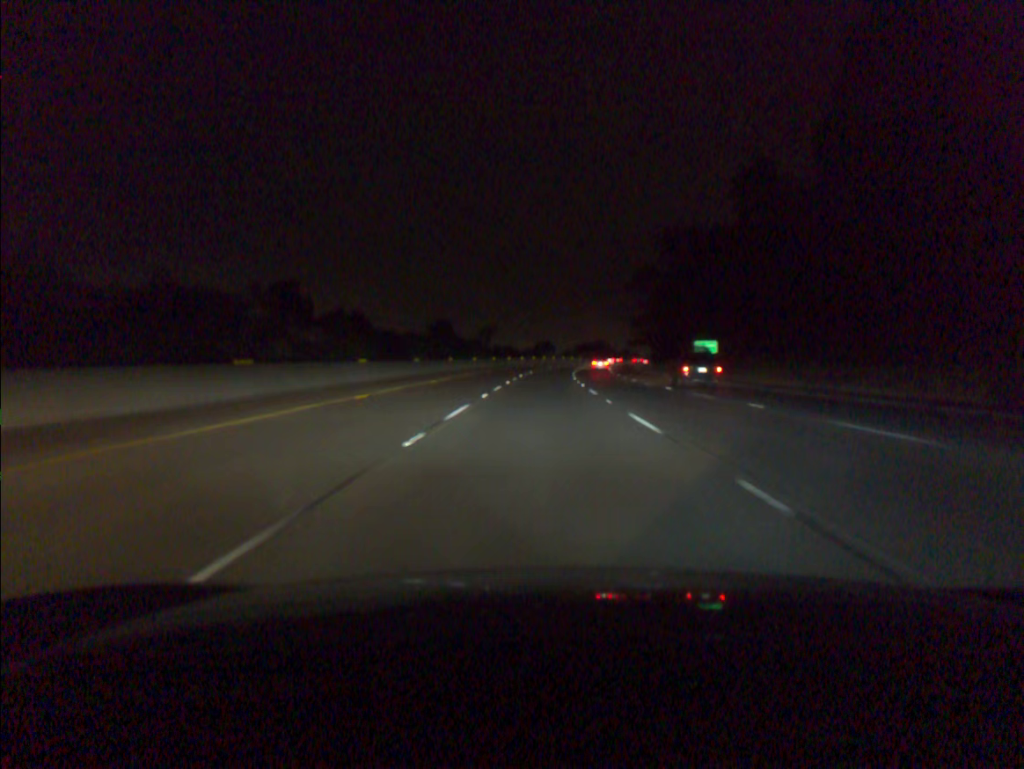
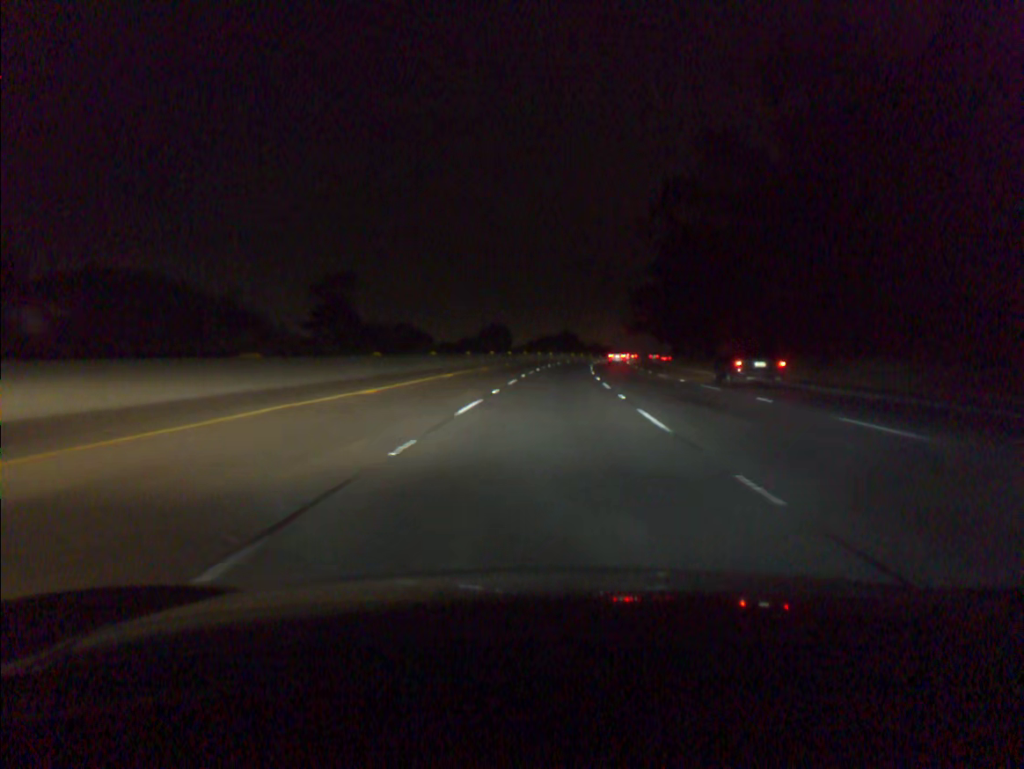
(+1.4, +73.3) m; +3°
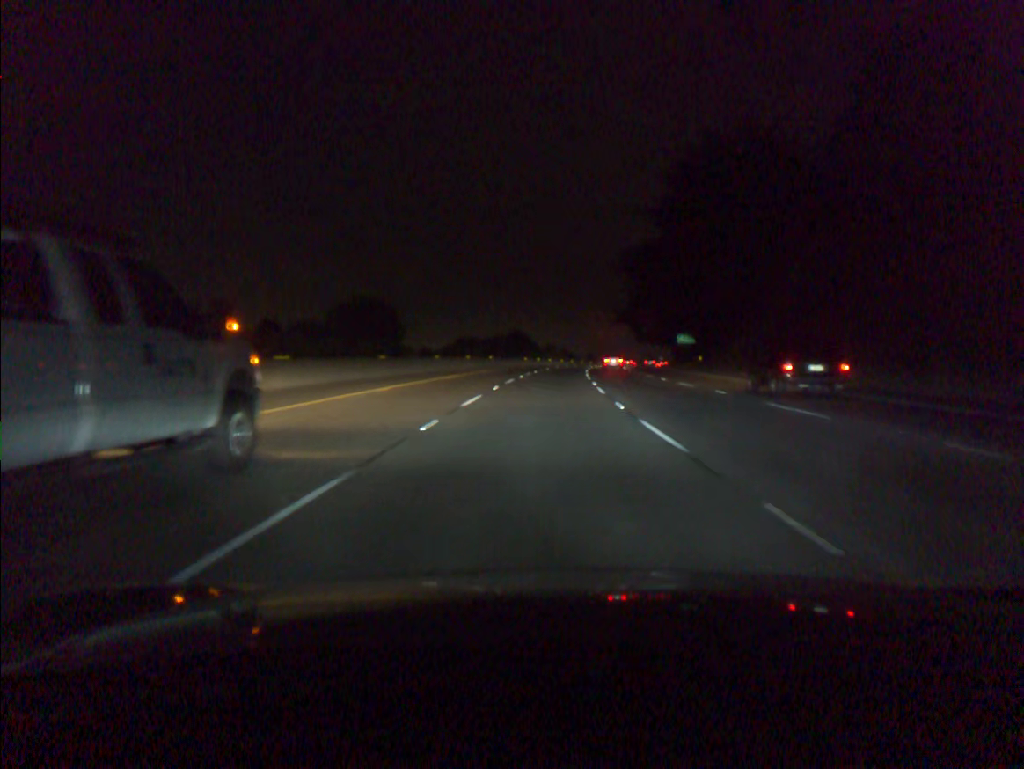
(+2.0, +54.8) m; +4°
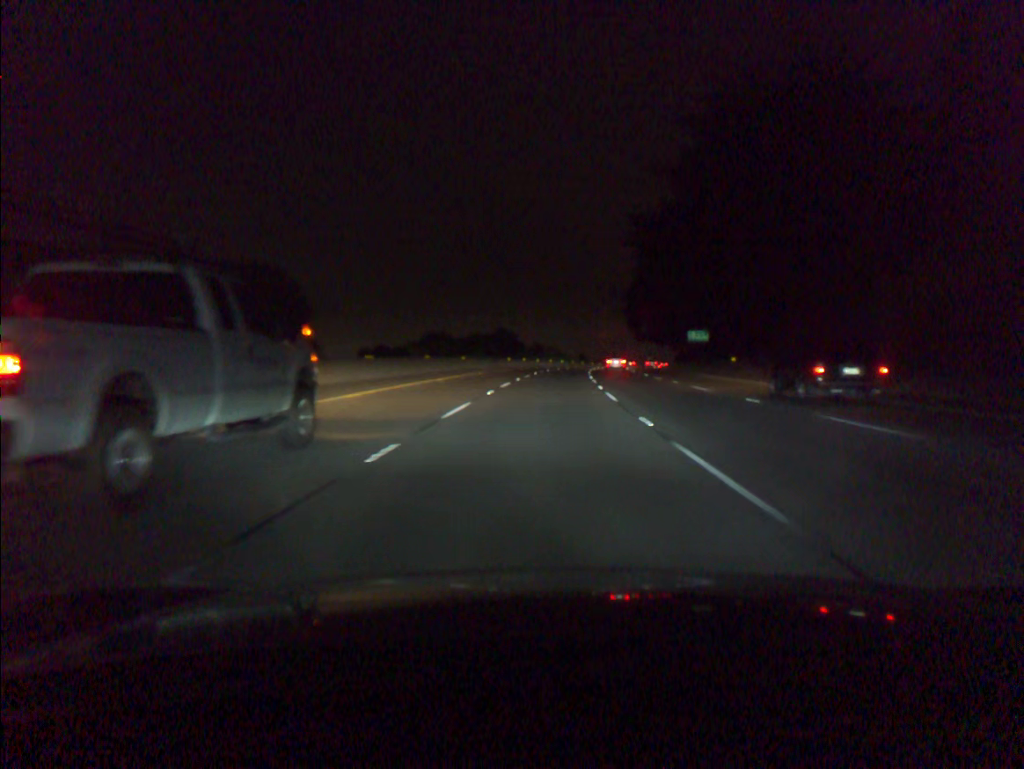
(+0.2, +18.3) m; +1°
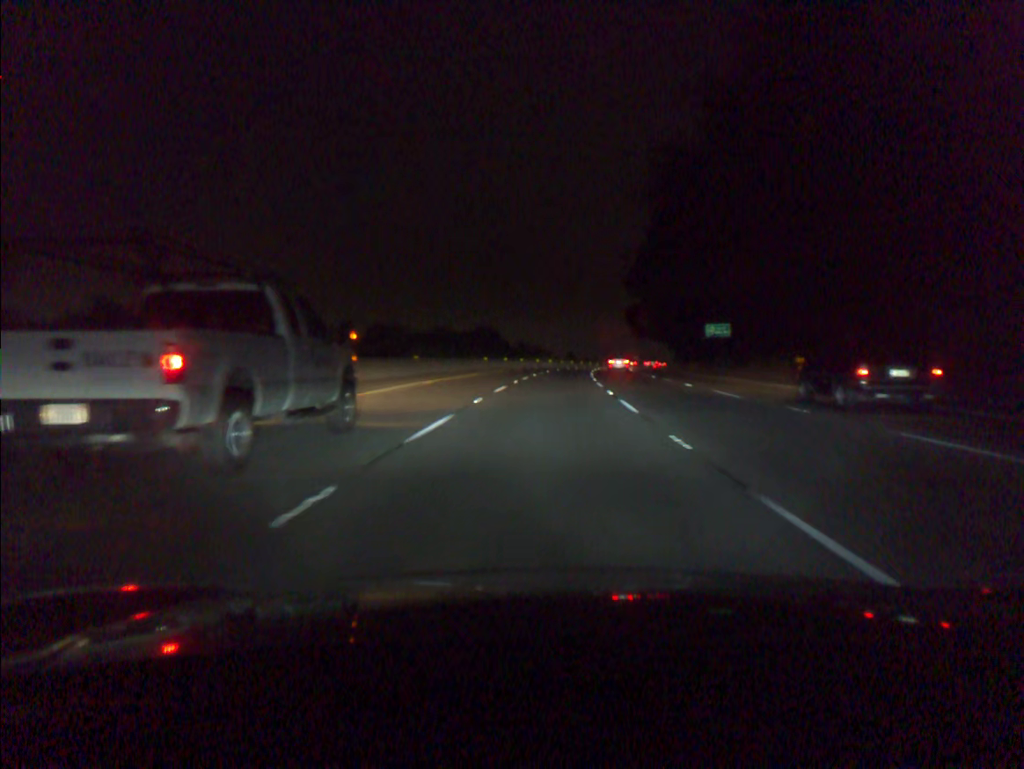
(+0.2, +18.3) m; +1°
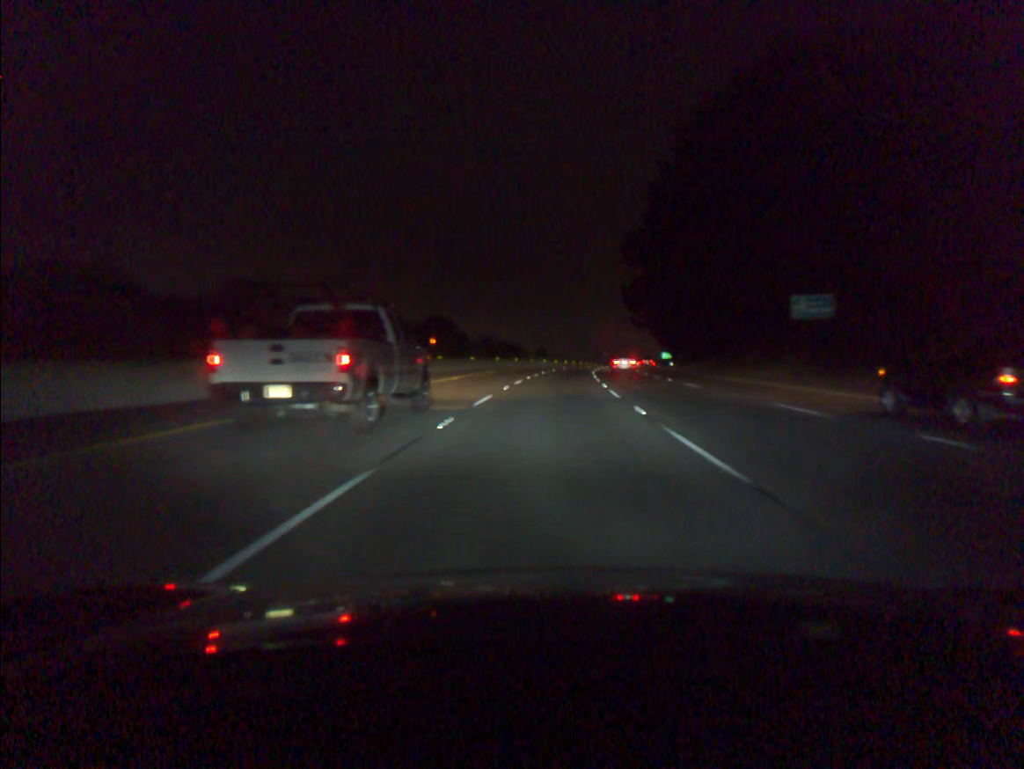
(+0.7, +36.6) m; +2°
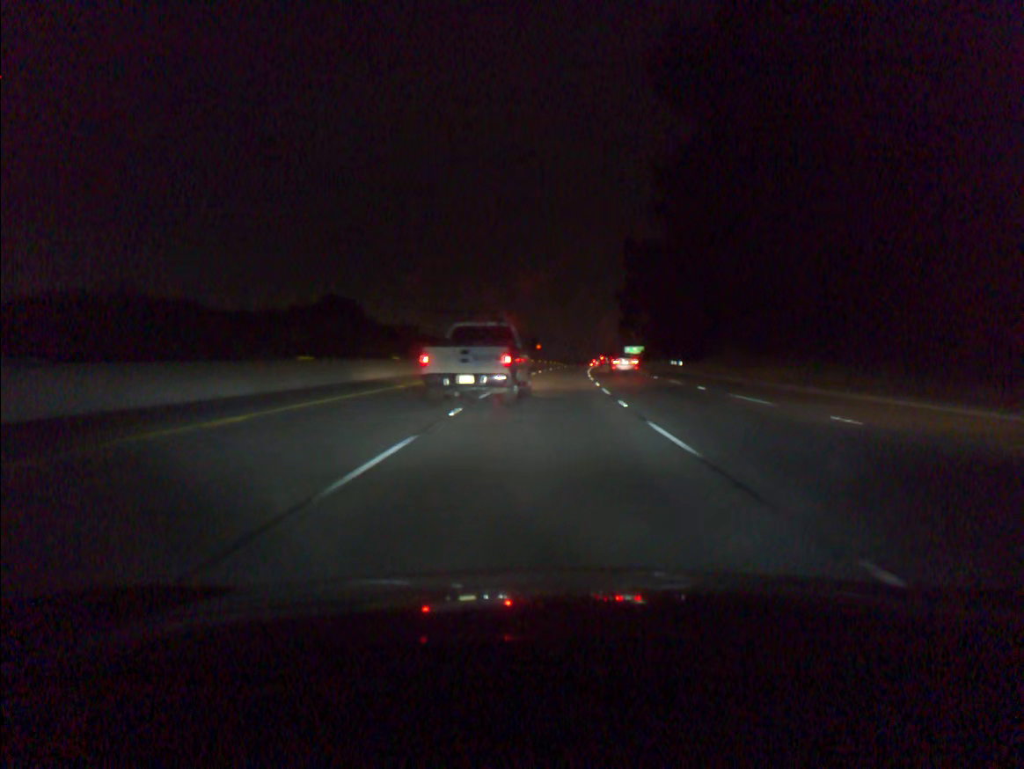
(+1.9, +55.1) m; +4°
